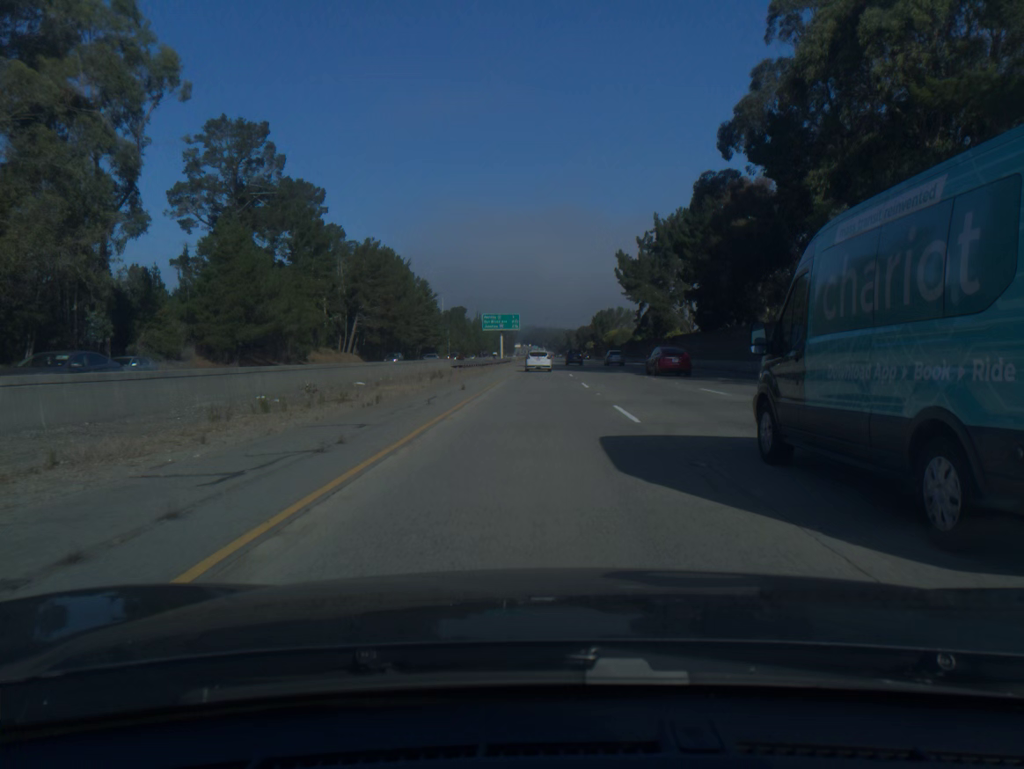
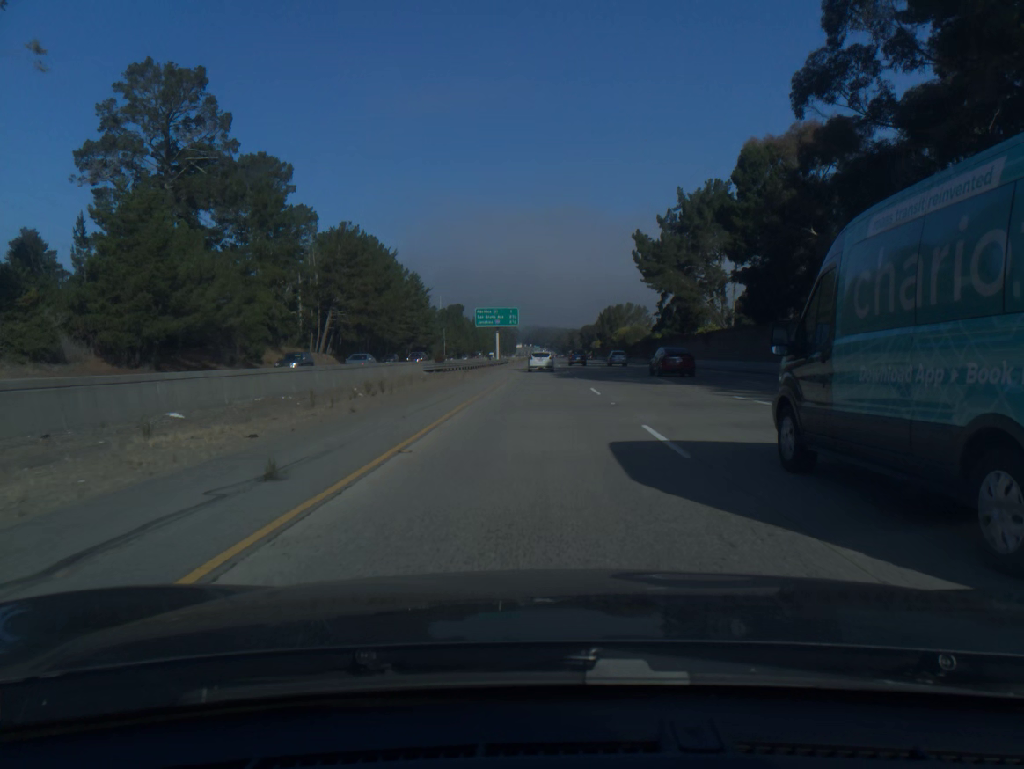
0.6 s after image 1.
(0.0, +19.1) m; 0°
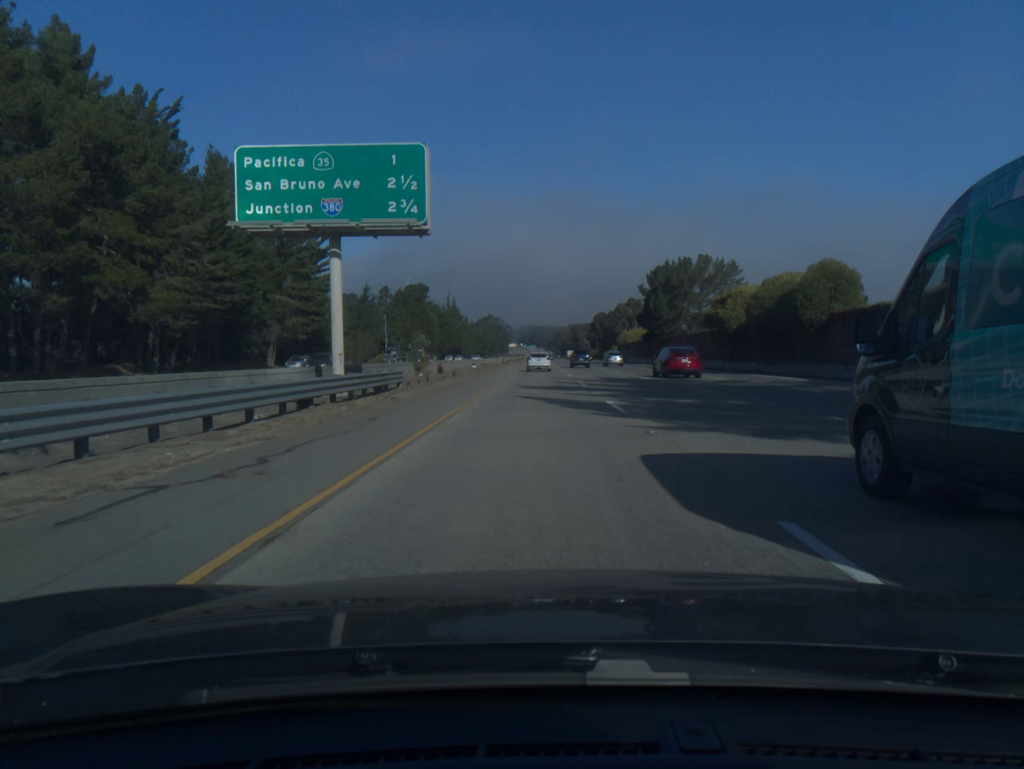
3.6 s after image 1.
(+0.3, +95.5) m; 0°
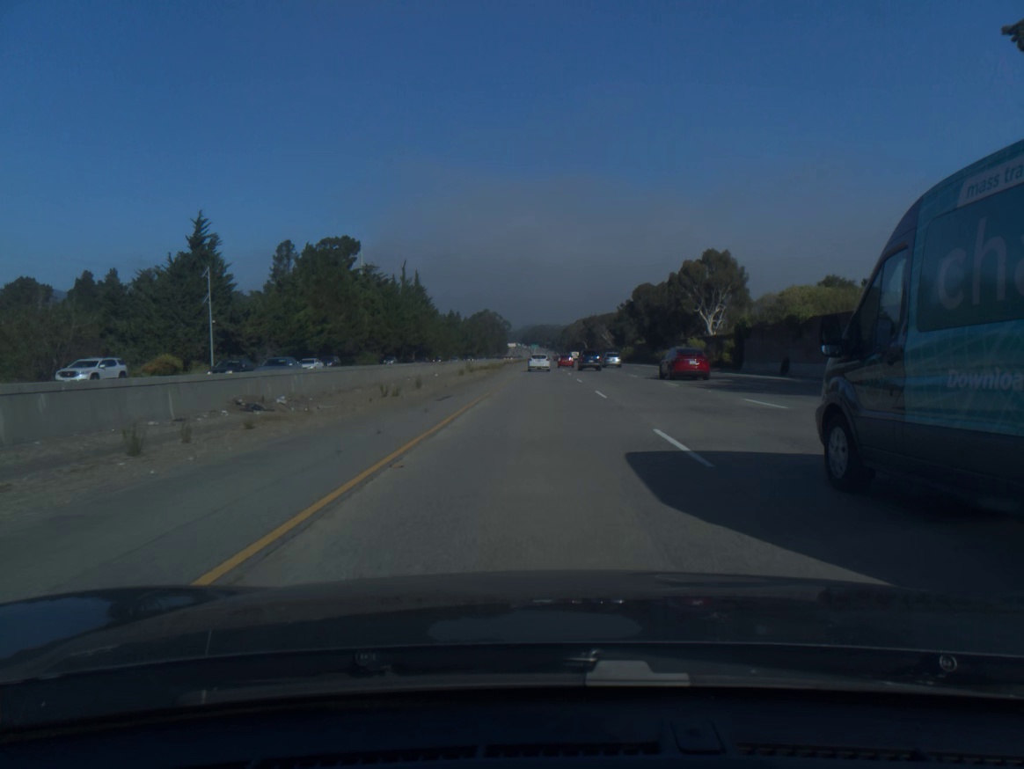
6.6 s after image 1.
(-0.3, +95.4) m; 0°
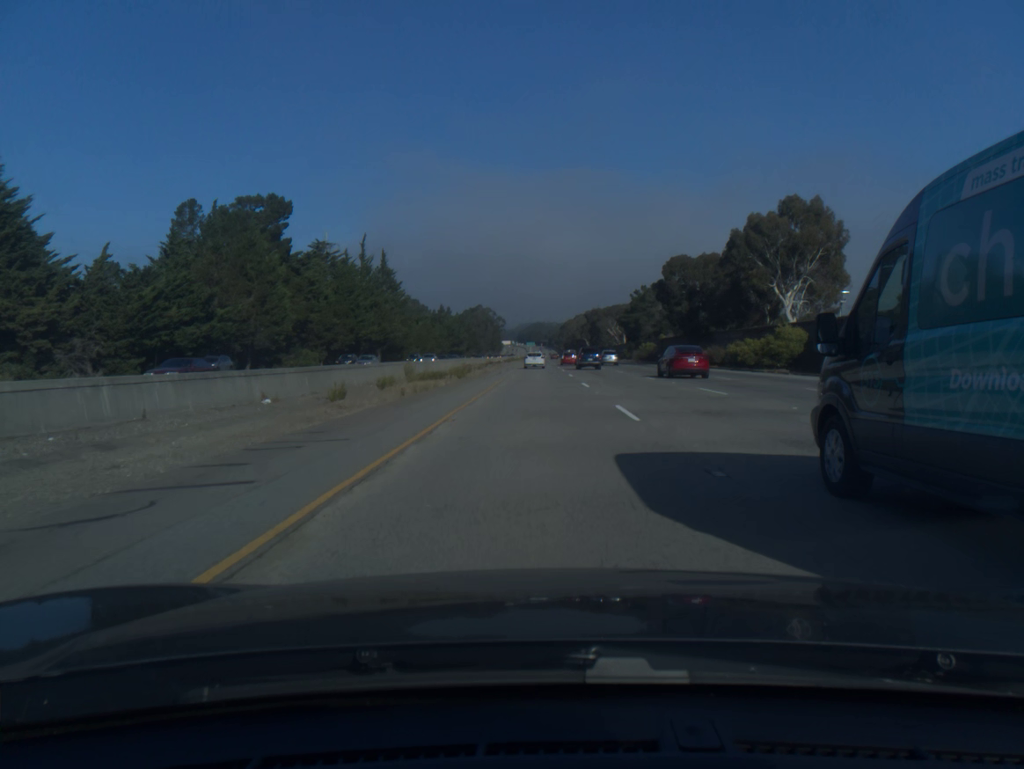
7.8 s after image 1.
(+0.1, +38.2) m; 0°
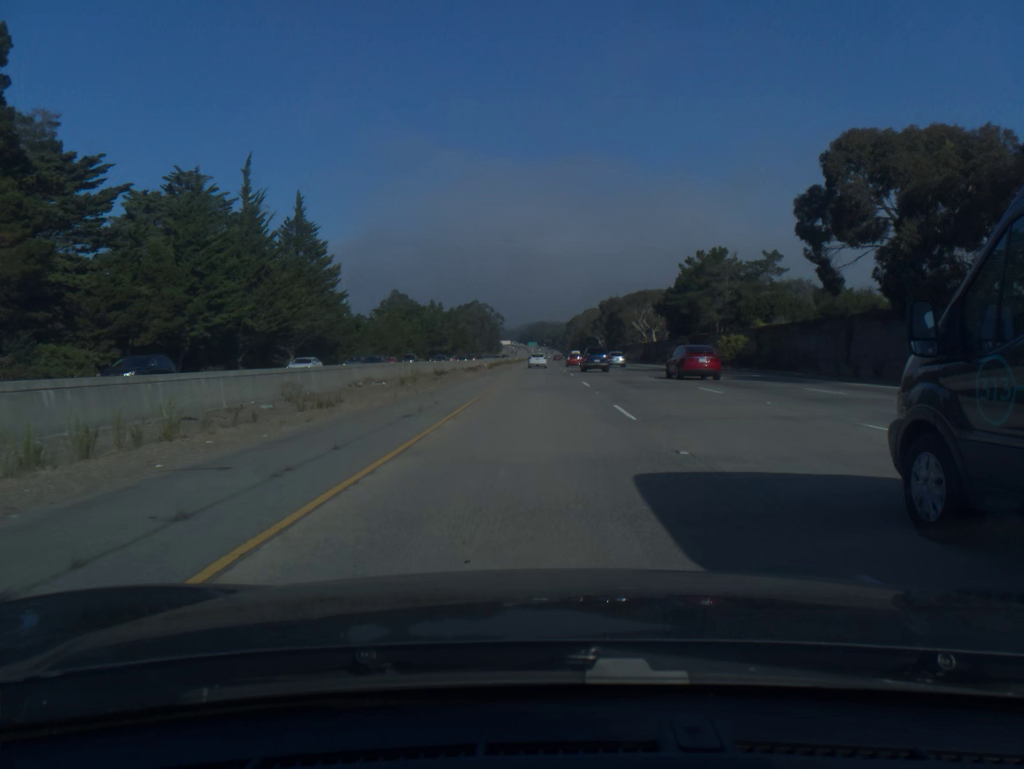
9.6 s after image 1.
(0.0, +57.9) m; 0°
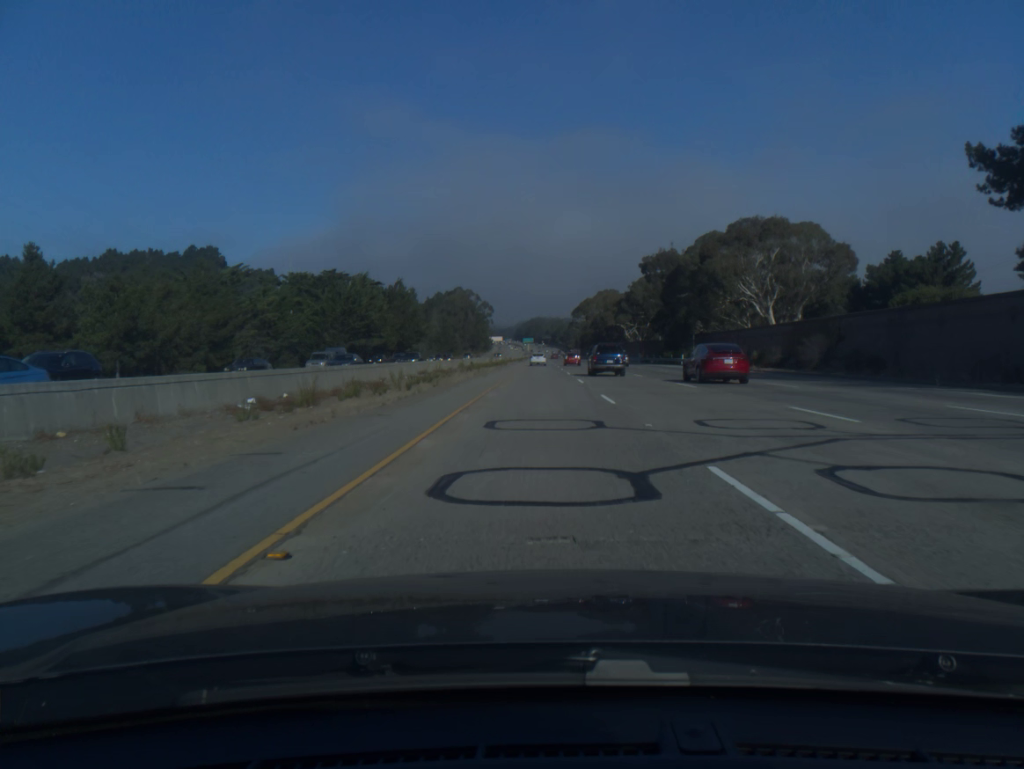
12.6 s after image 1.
(-0.1, +98.1) m; 0°
